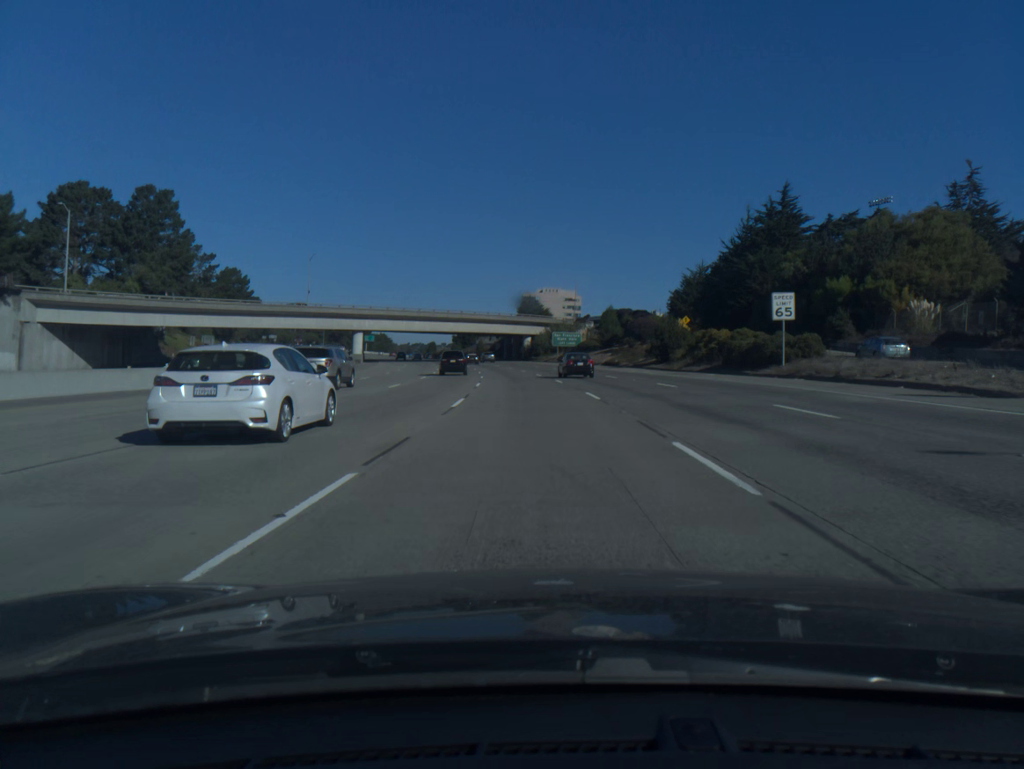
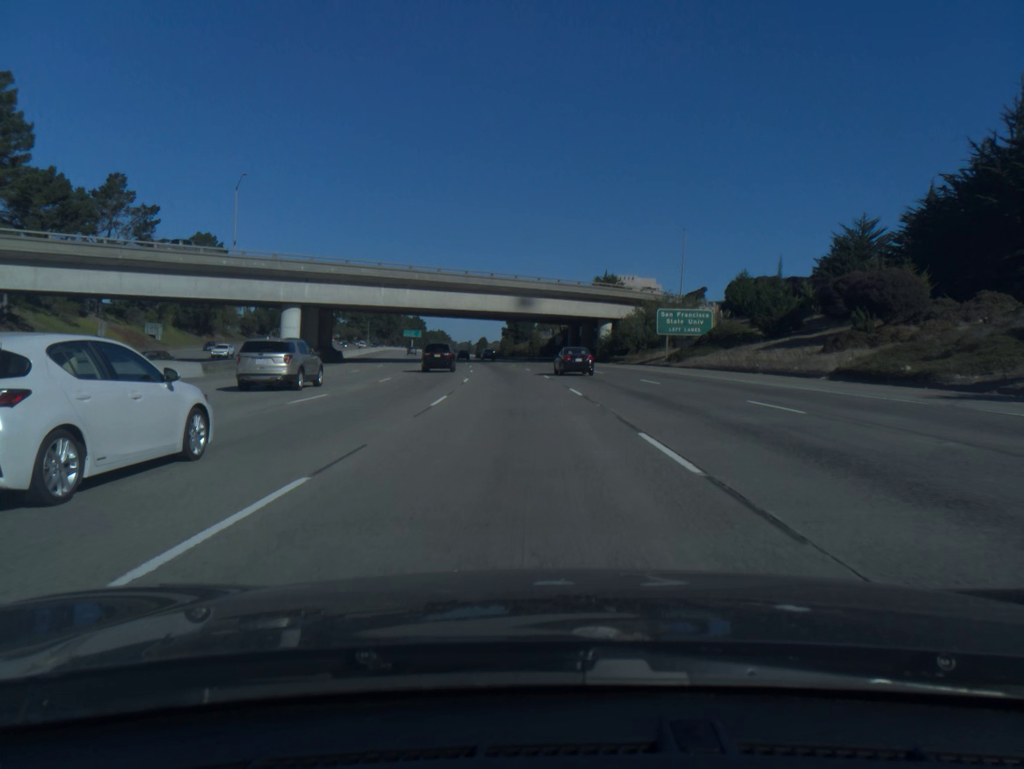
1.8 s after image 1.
(-2.1, +57.1) m; -5°
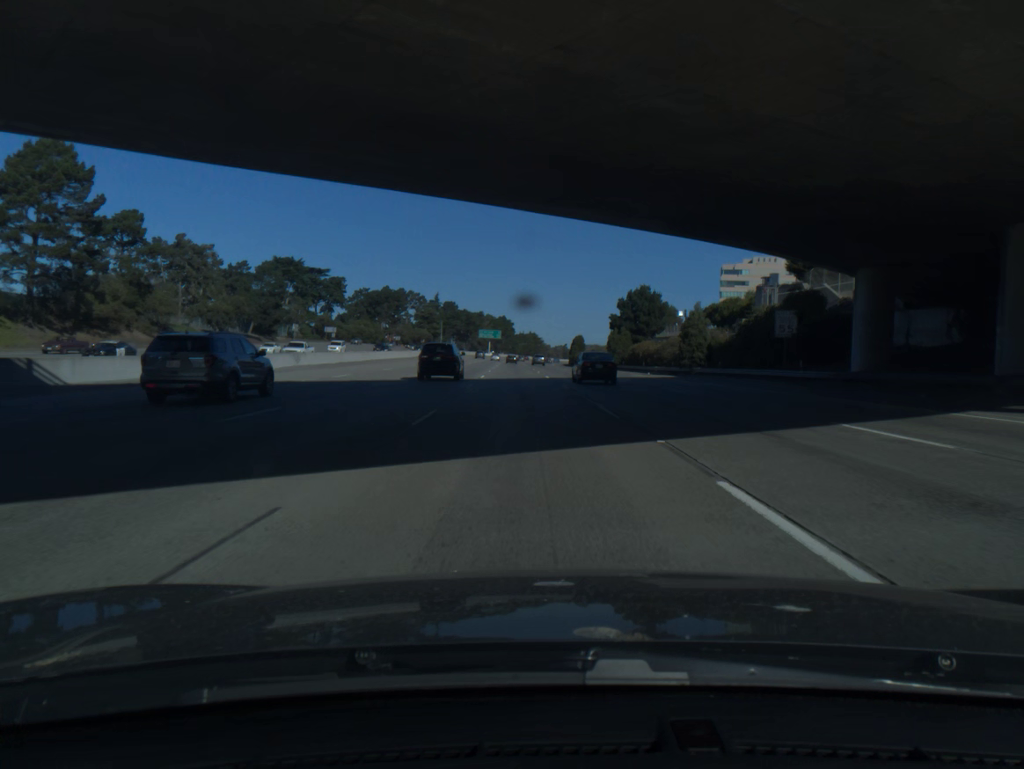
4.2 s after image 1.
(-5.2, +76.2) m; -7°
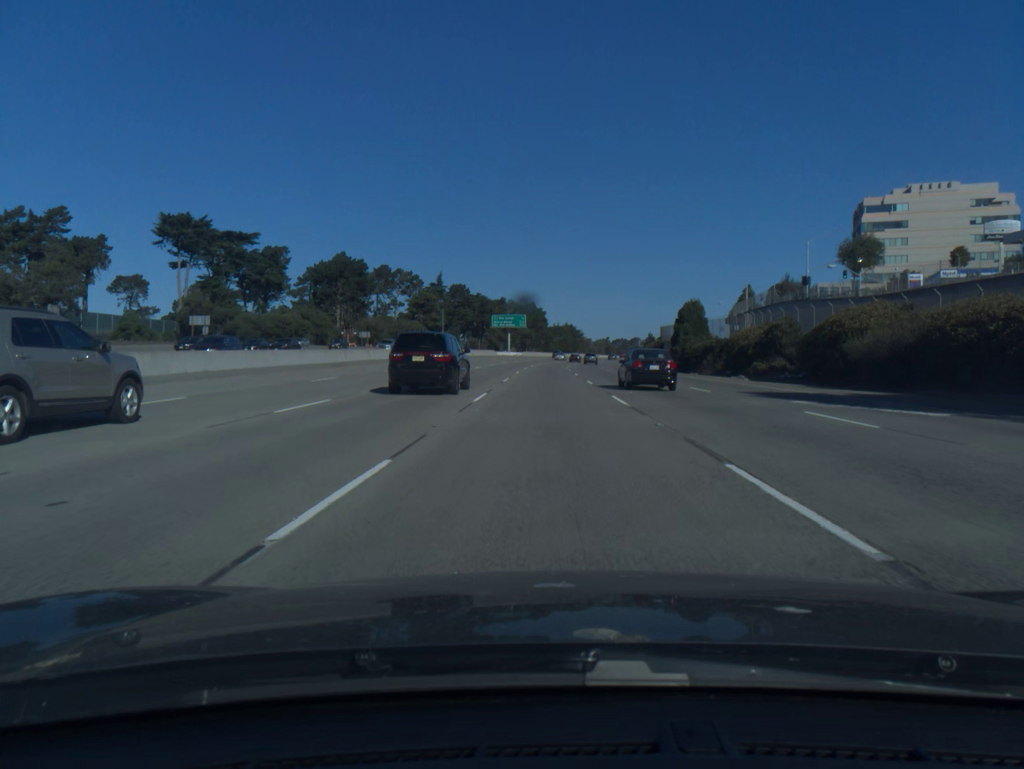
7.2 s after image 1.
(-3.5, +95.8) m; -2°
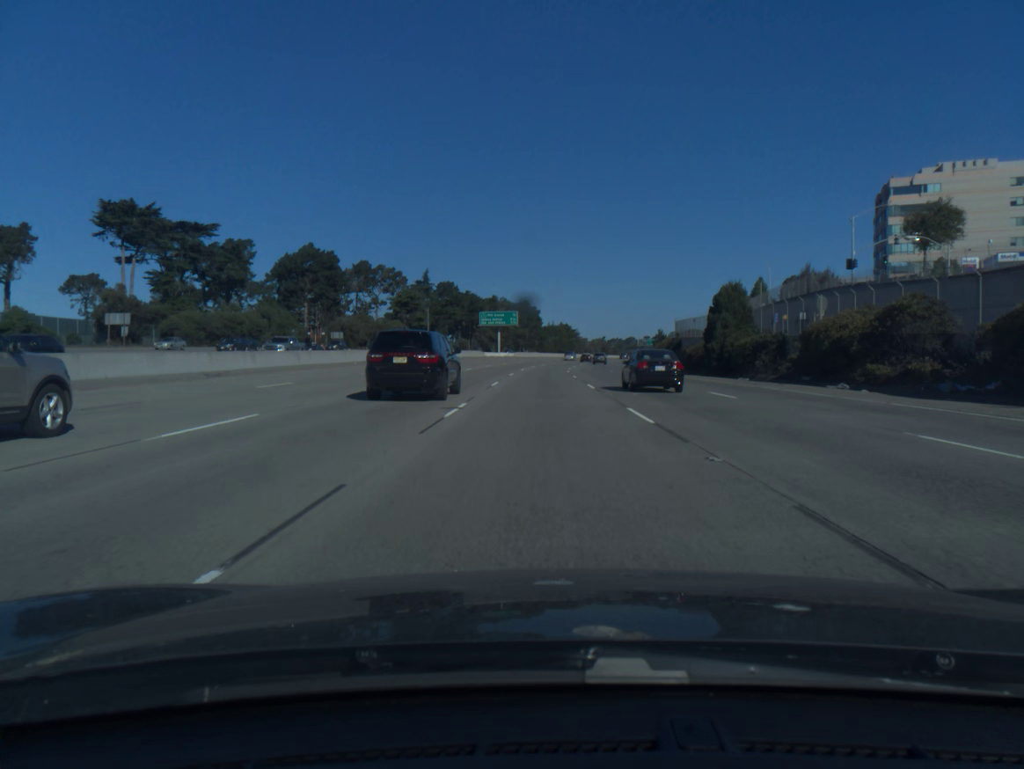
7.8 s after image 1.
(+0.1, +19.2) m; 0°
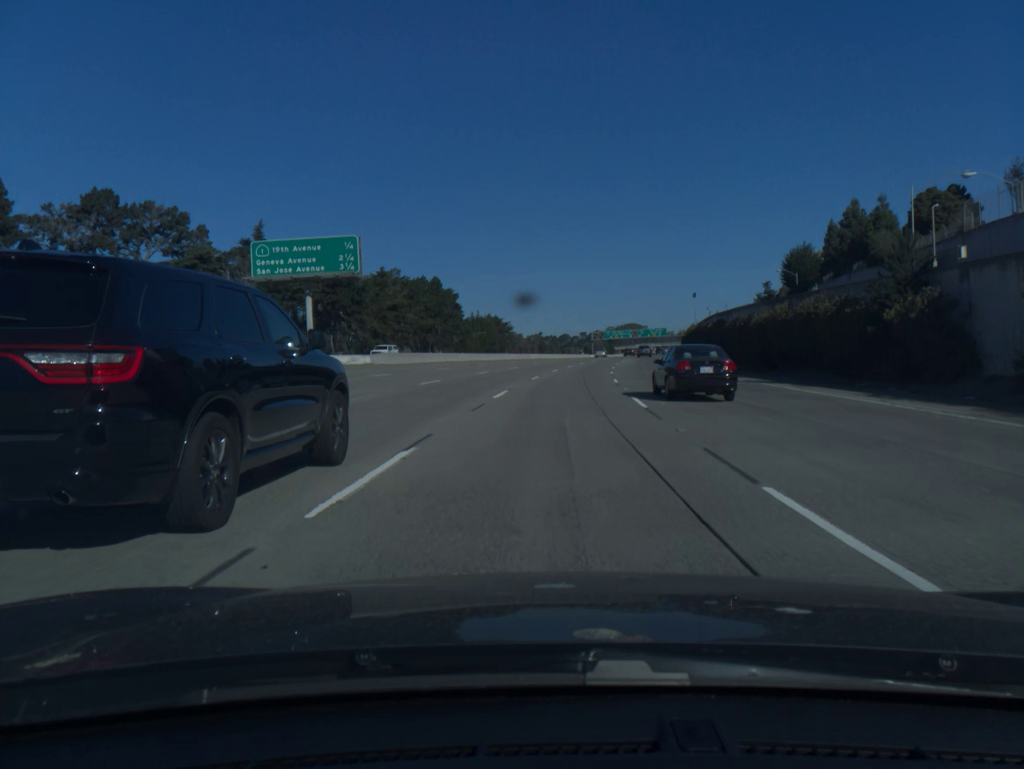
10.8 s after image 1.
(+2.4, +95.9) m; +5°
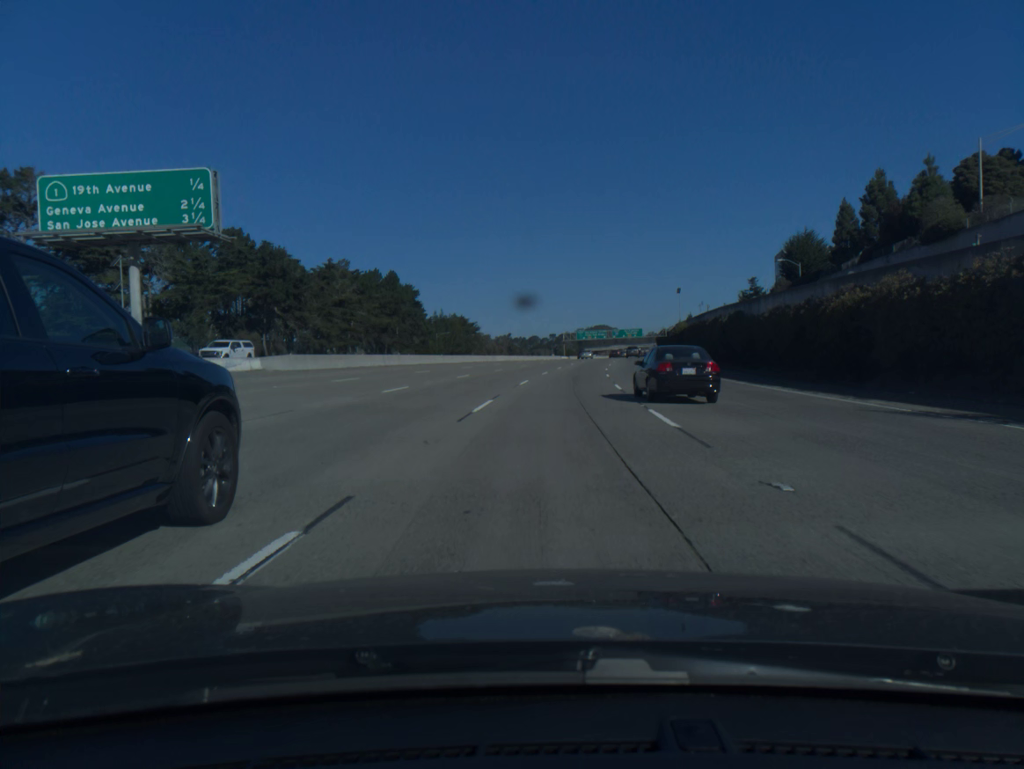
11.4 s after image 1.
(+0.4, +19.2) m; +2°
